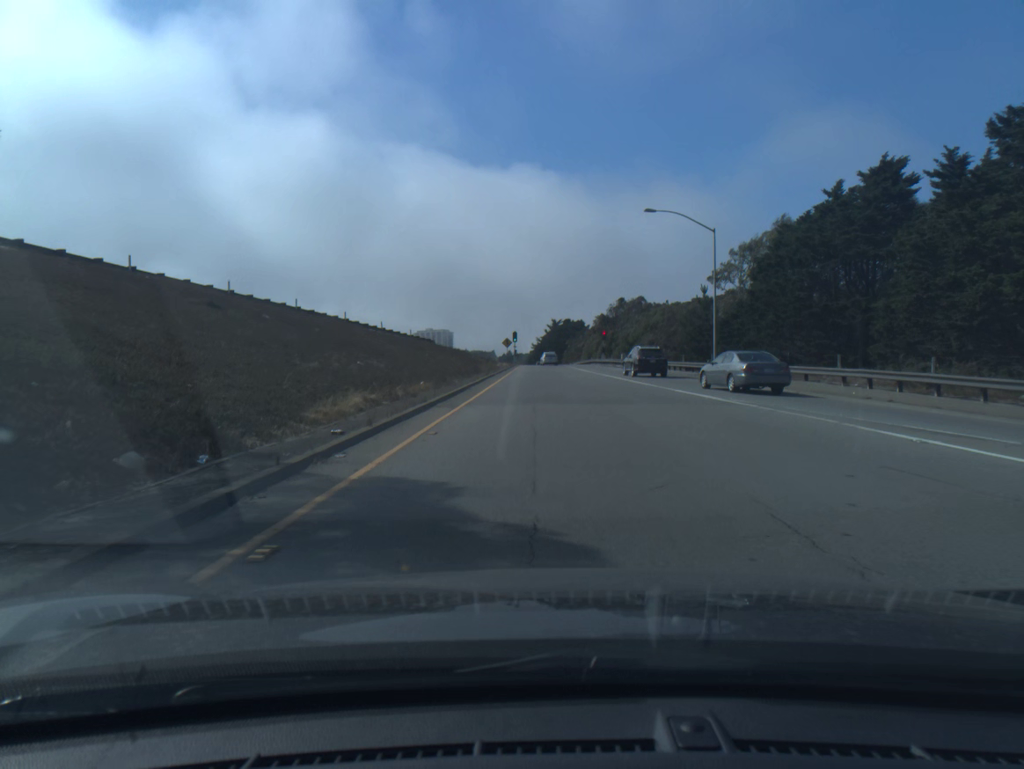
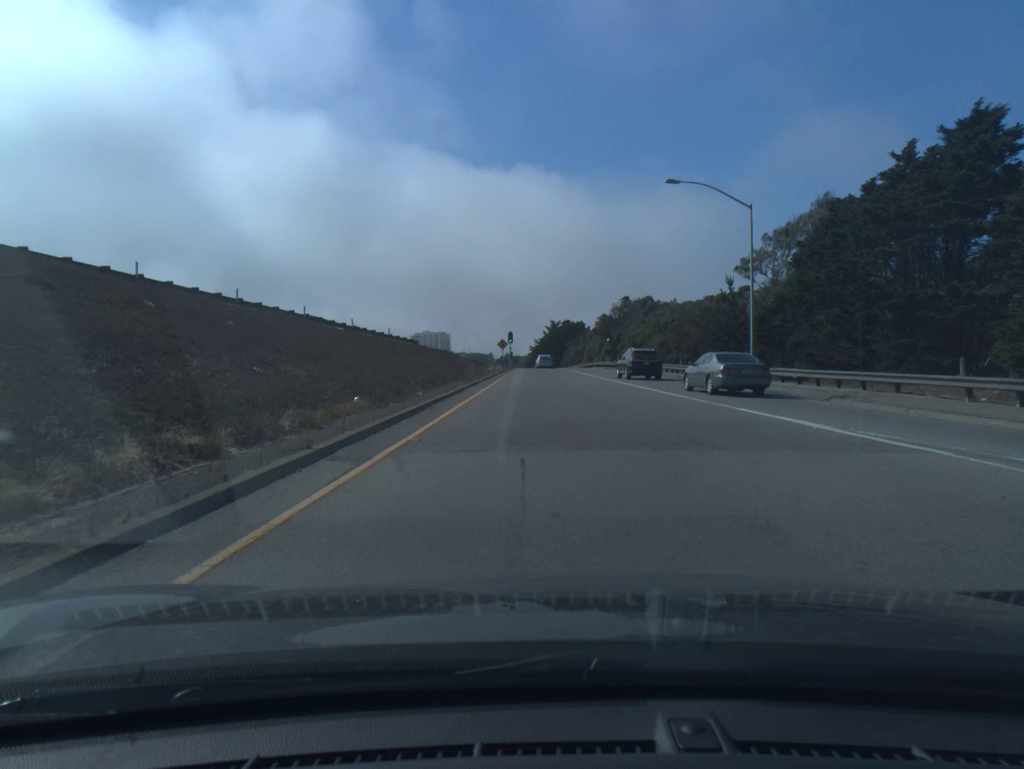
(0.0, +9.0) m; 0°
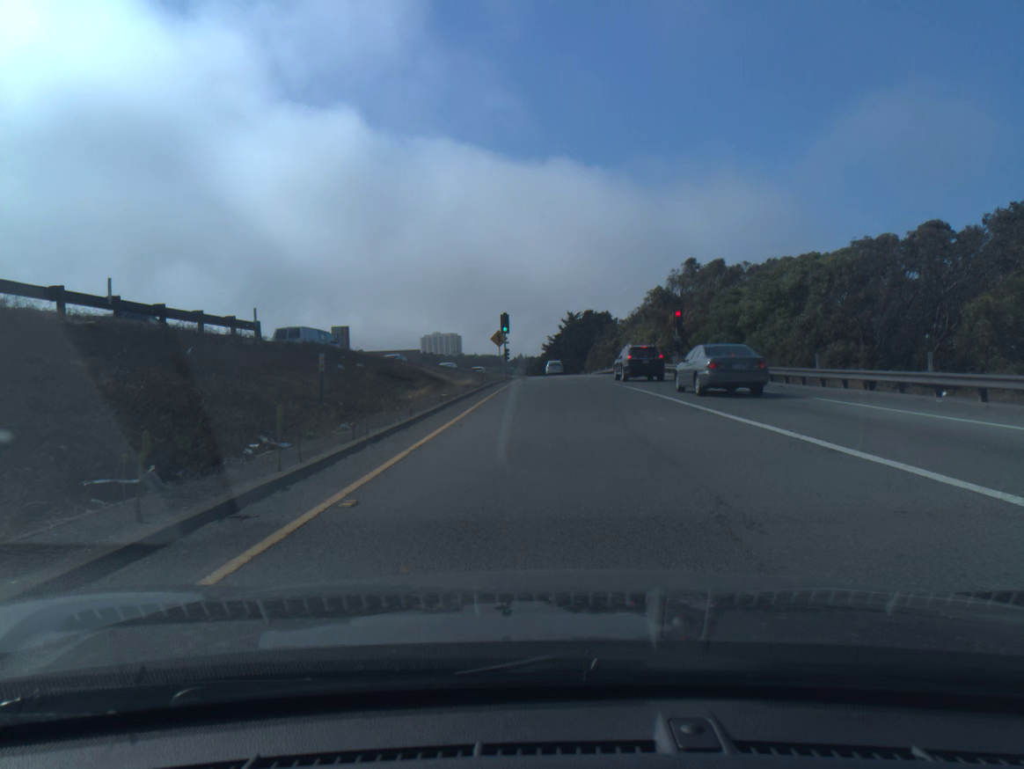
(-0.3, +41.3) m; -1°
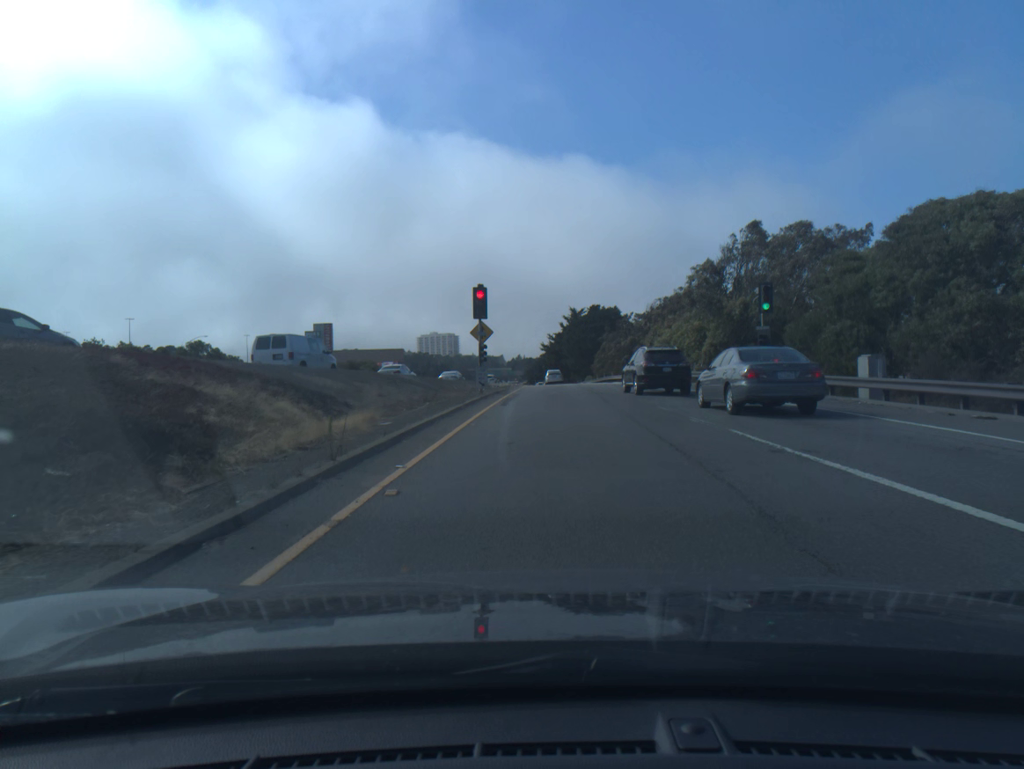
(0.0, +21.5) m; 0°
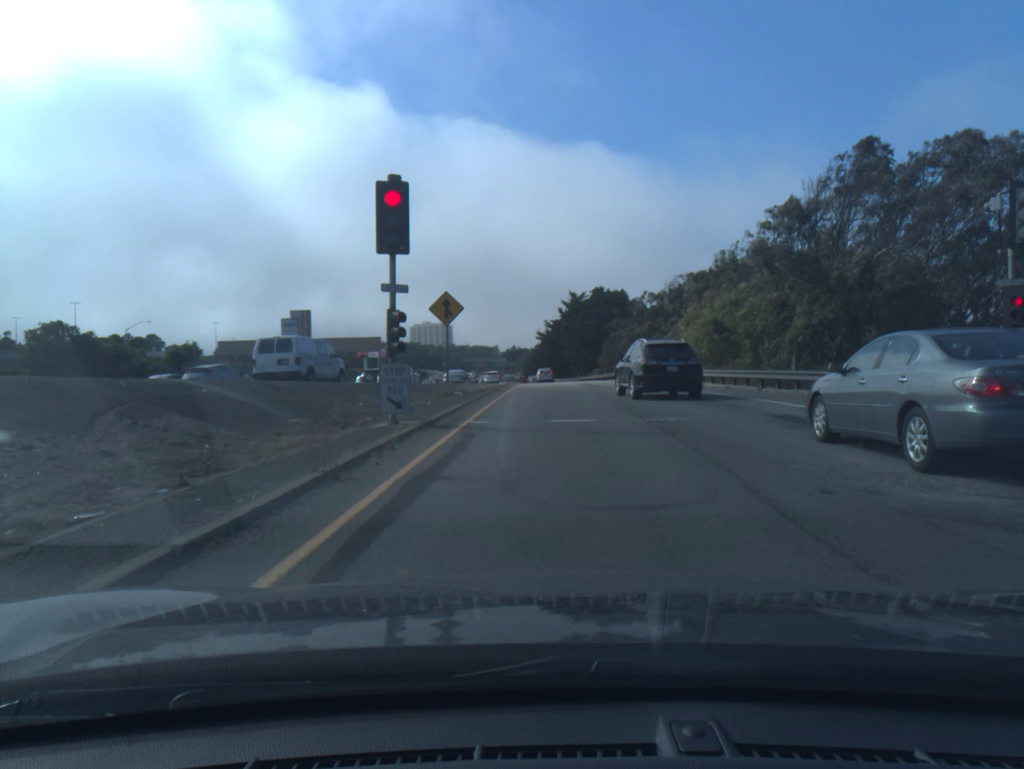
(+0.1, +18.1) m; 0°
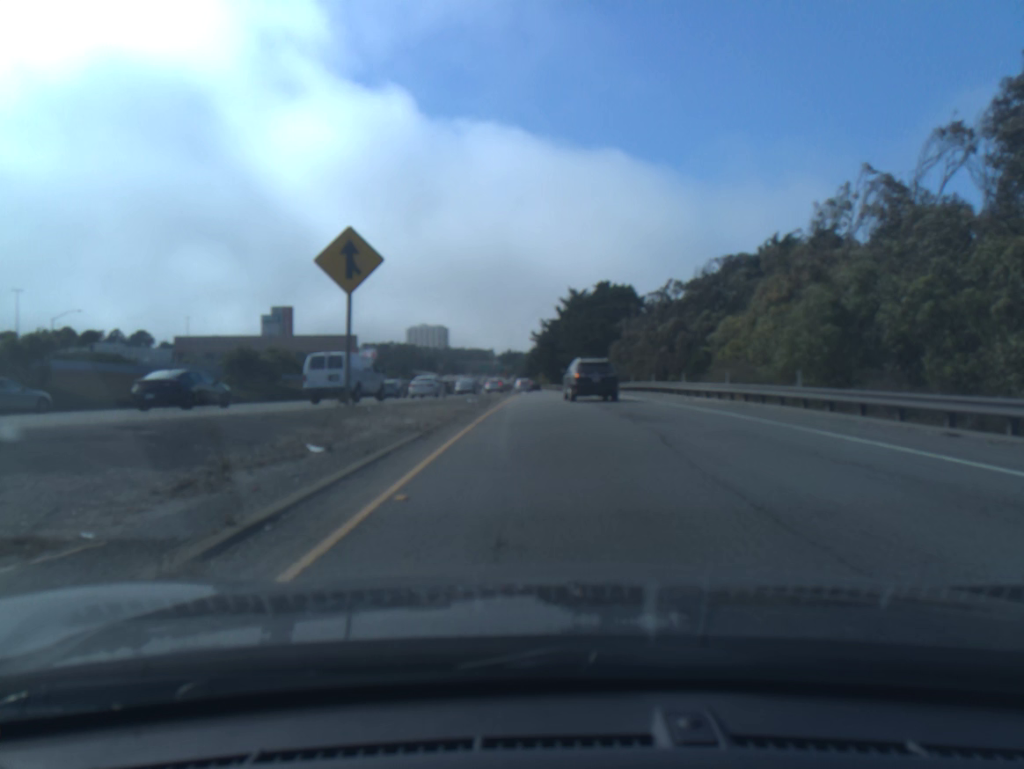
(+0.1, +18.6) m; 0°
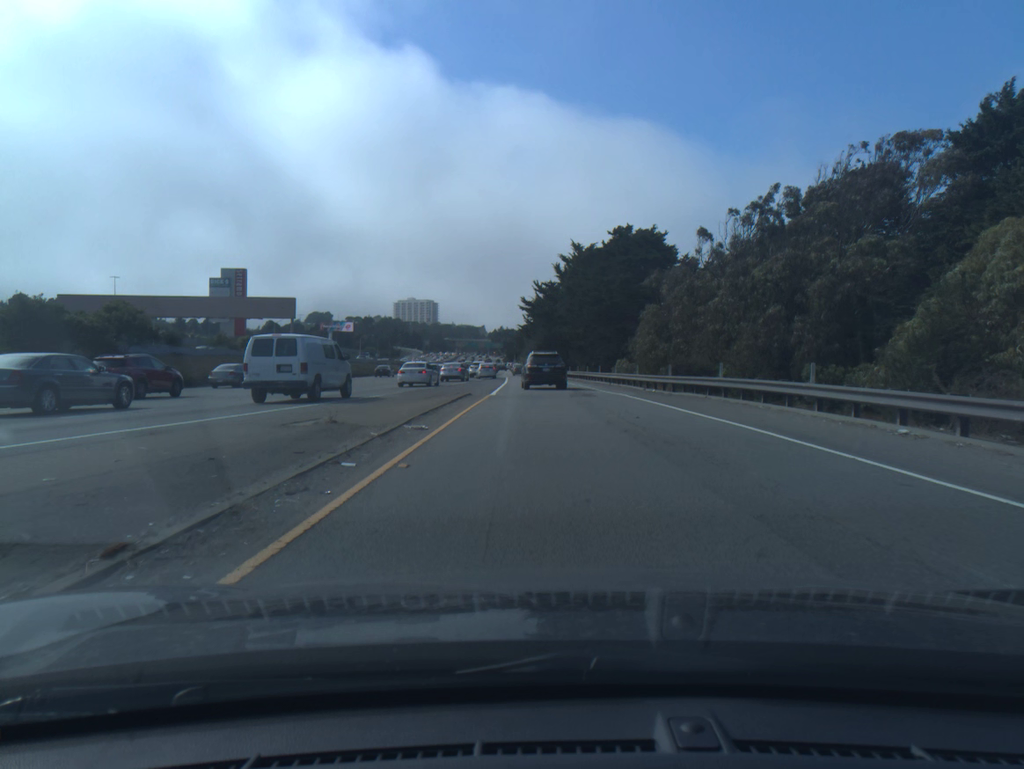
(+0.1, +27.4) m; 0°
